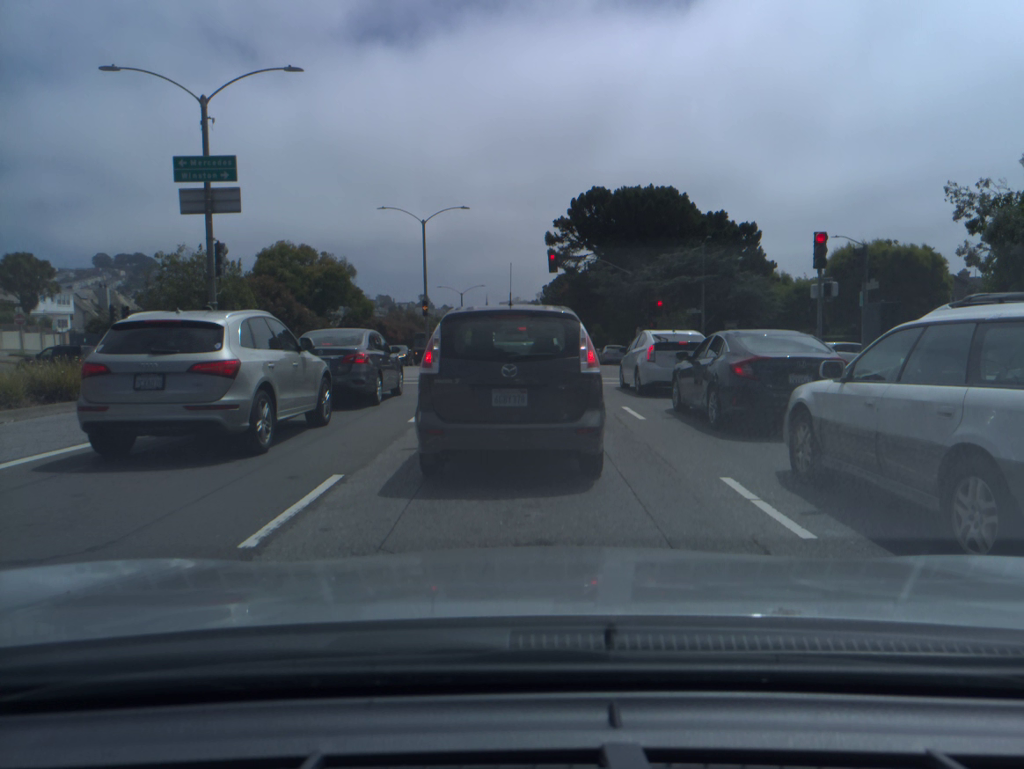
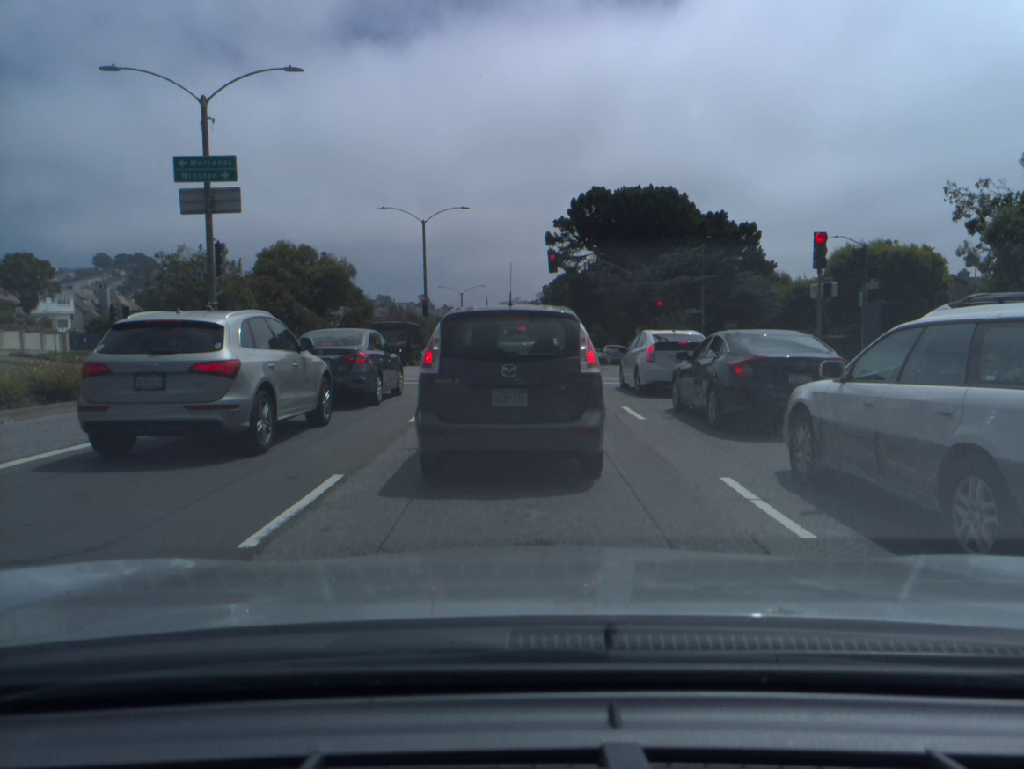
(0.0, 0.0) m; 0°
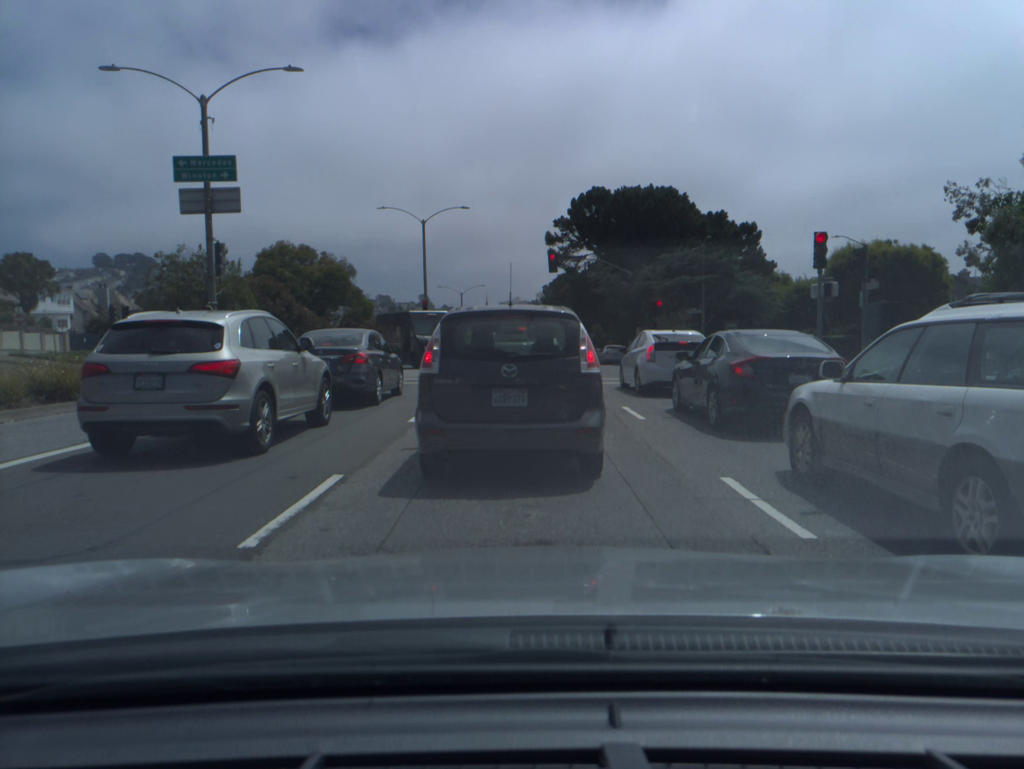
(0.0, 0.0) m; 0°
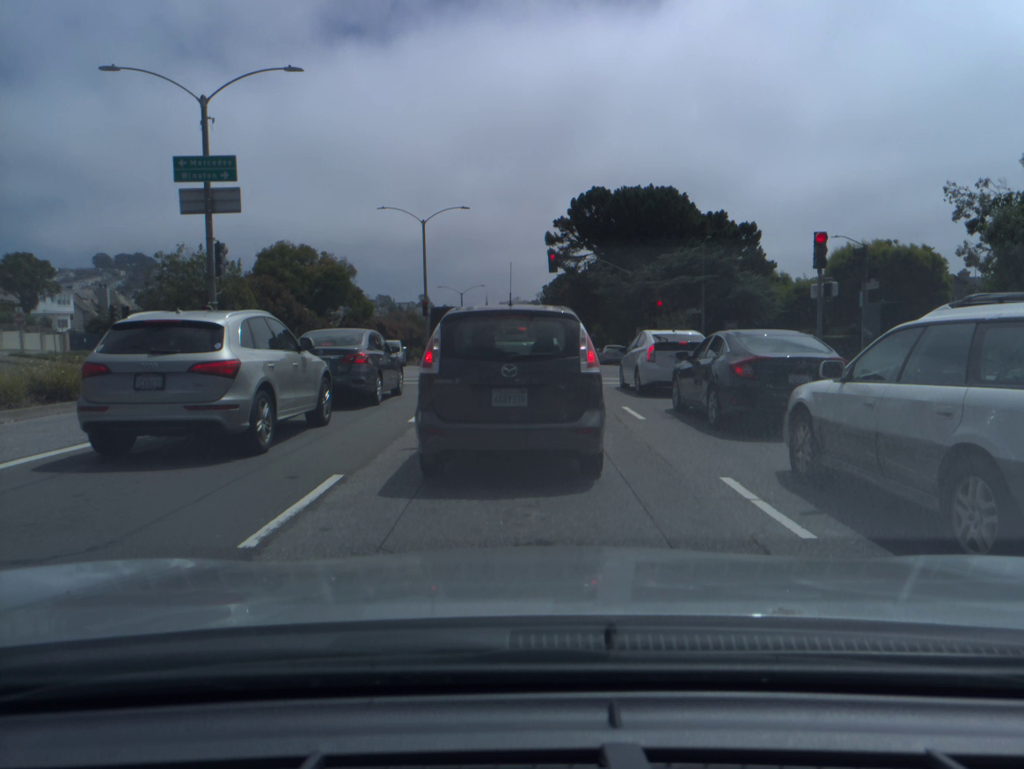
(0.0, 0.0) m; 0°
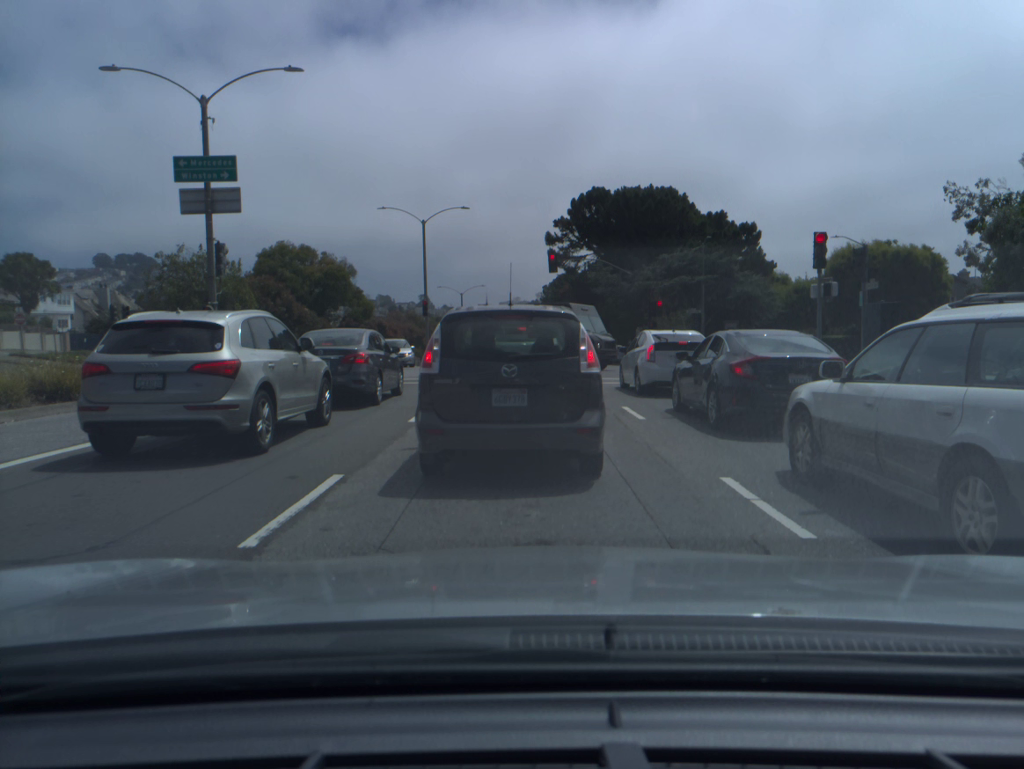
(0.0, 0.0) m; 0°
